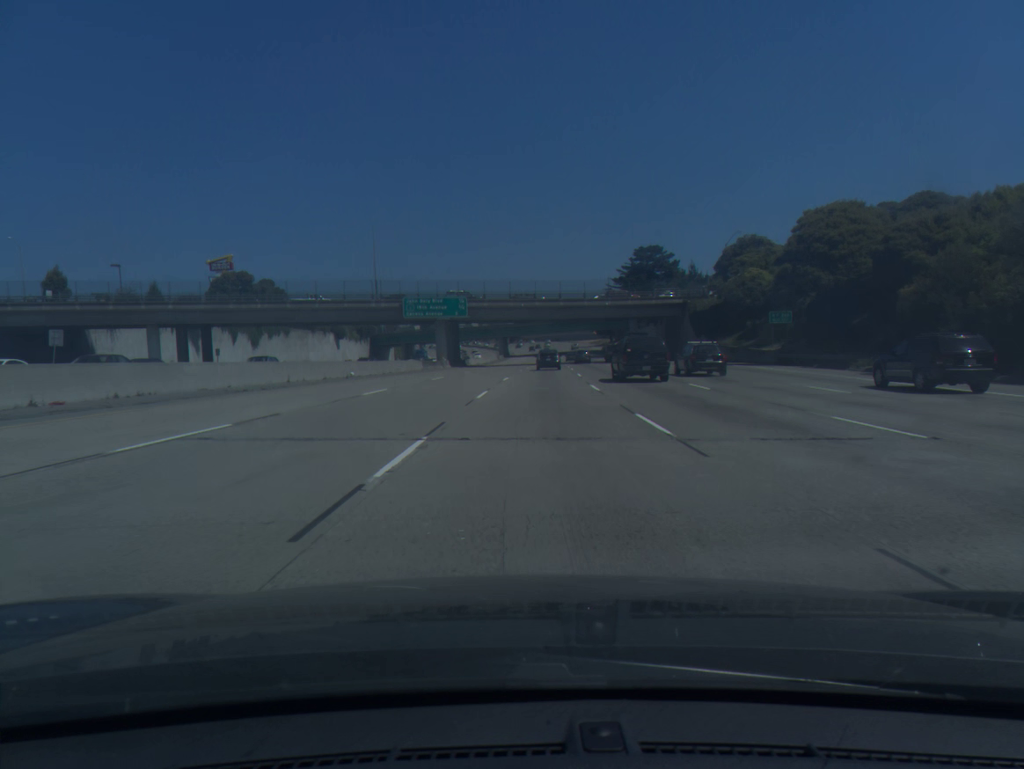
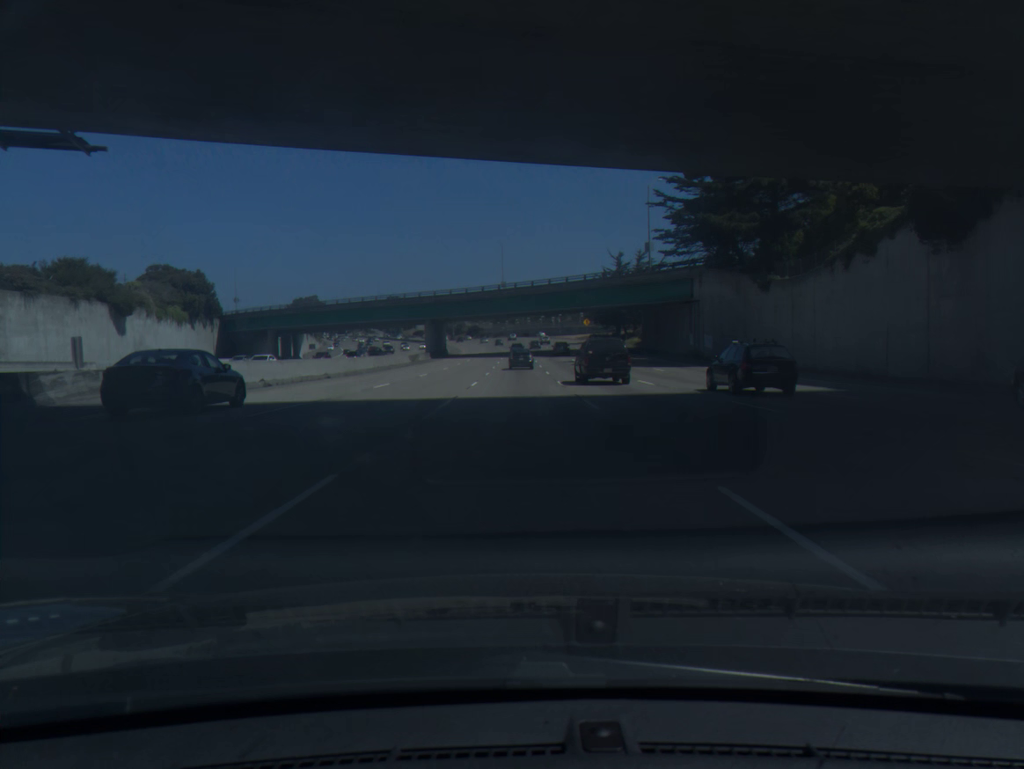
(+3.7, +93.2) m; +3°
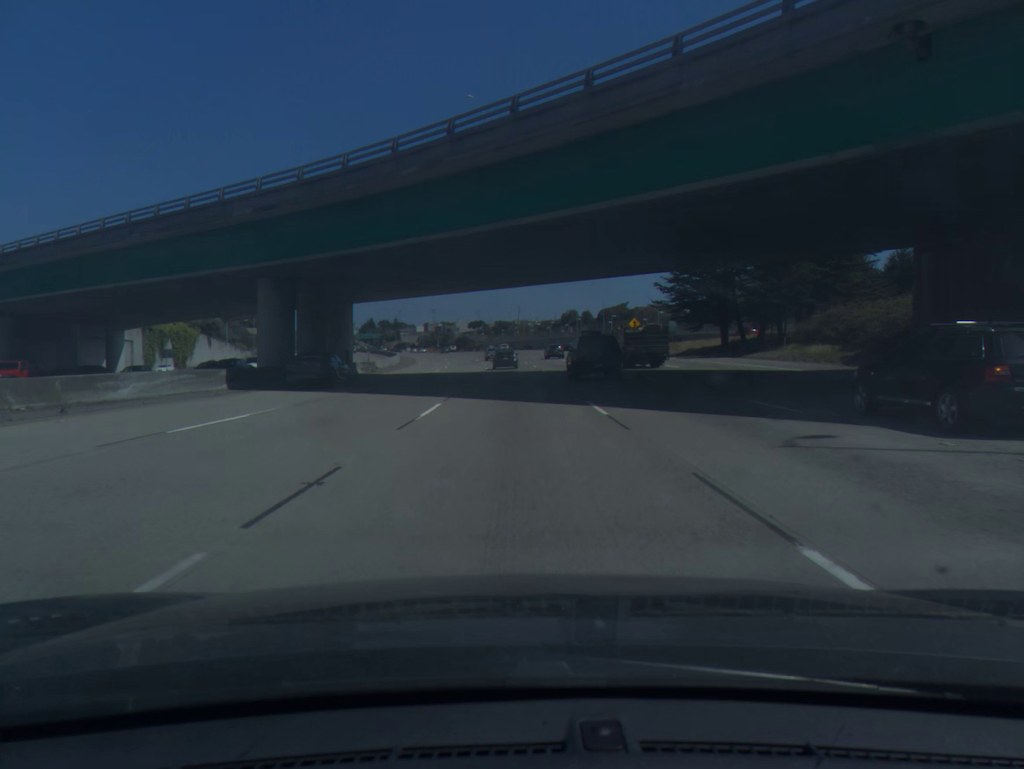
(-0.1, +73.8) m; 0°
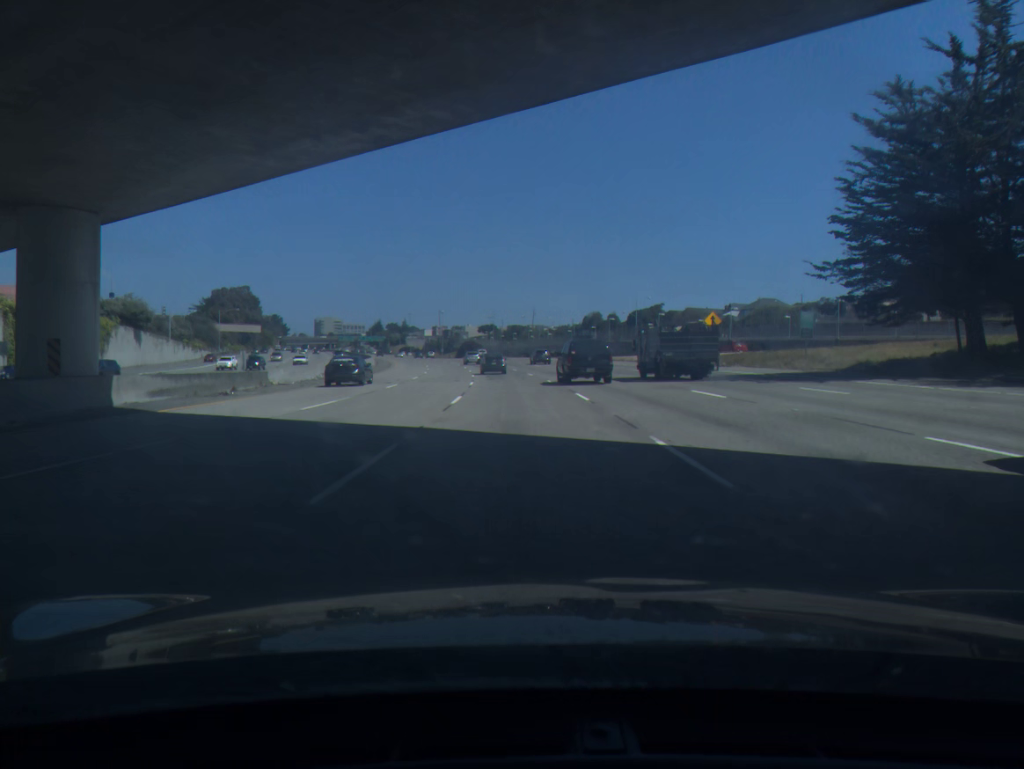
(-0.2, +36.4) m; -1°
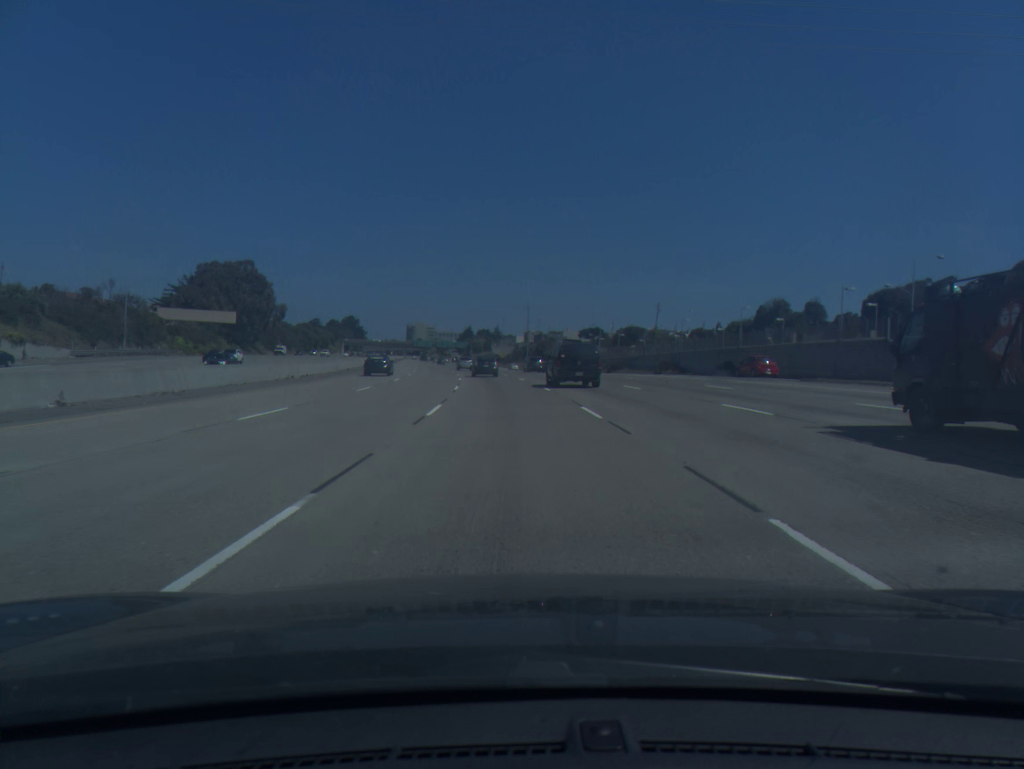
(-4.6, +89.5) m; -7°
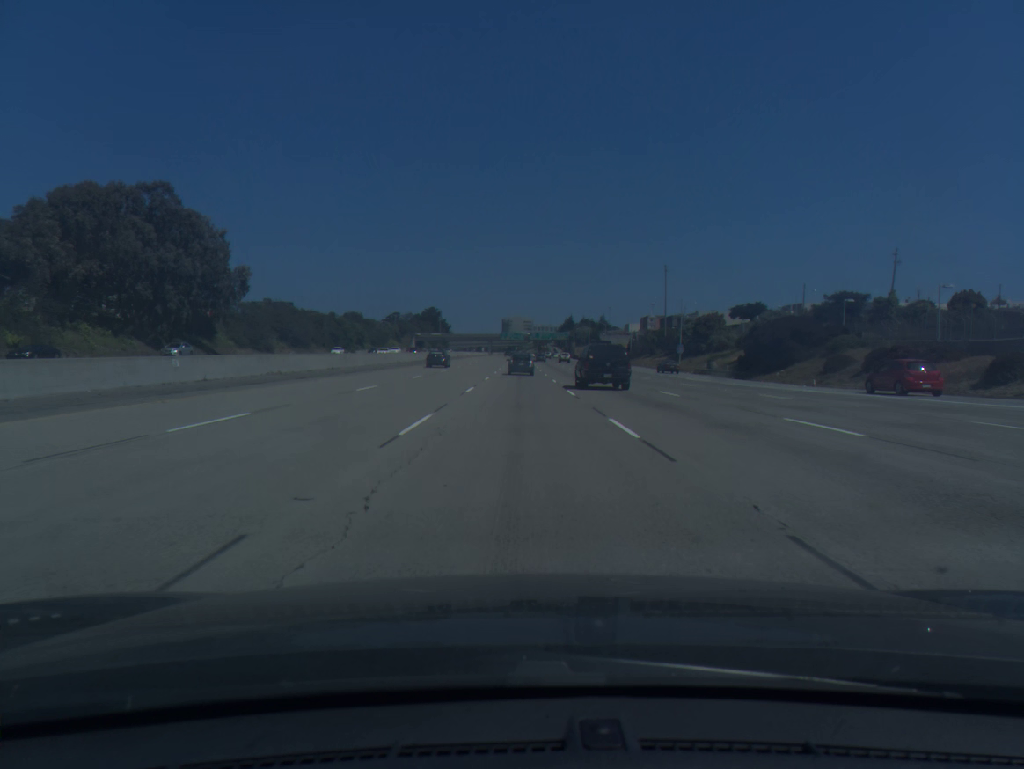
(-6.0, +89.7) m; -7°
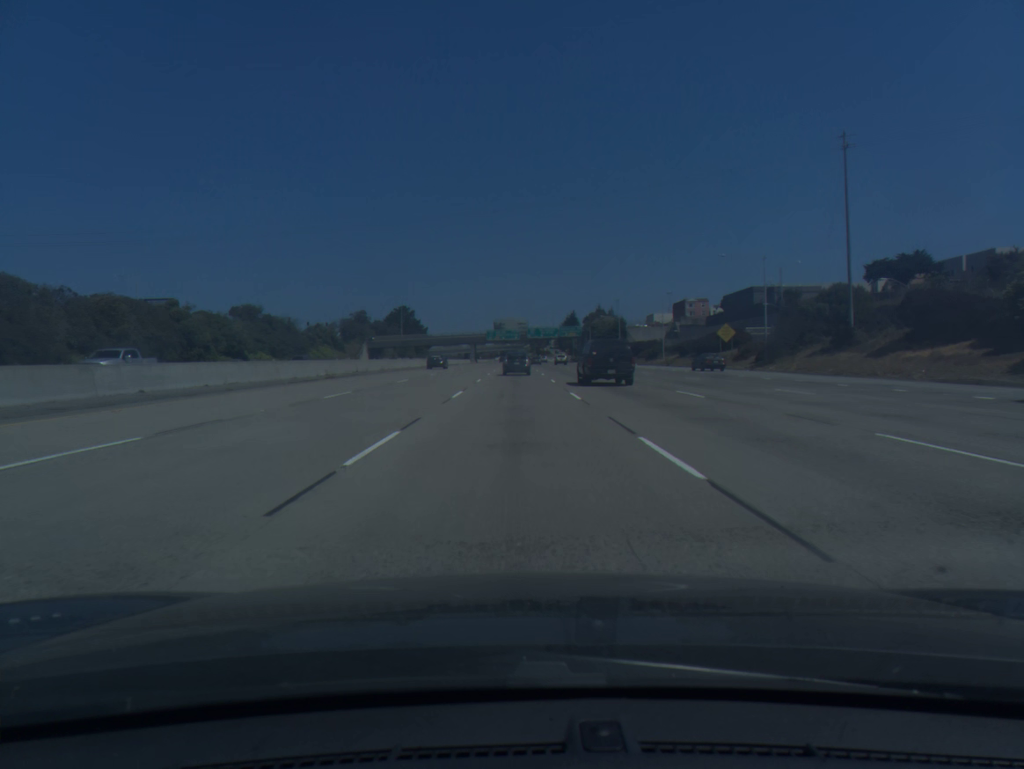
(+0.1, +89.7) m; 0°
